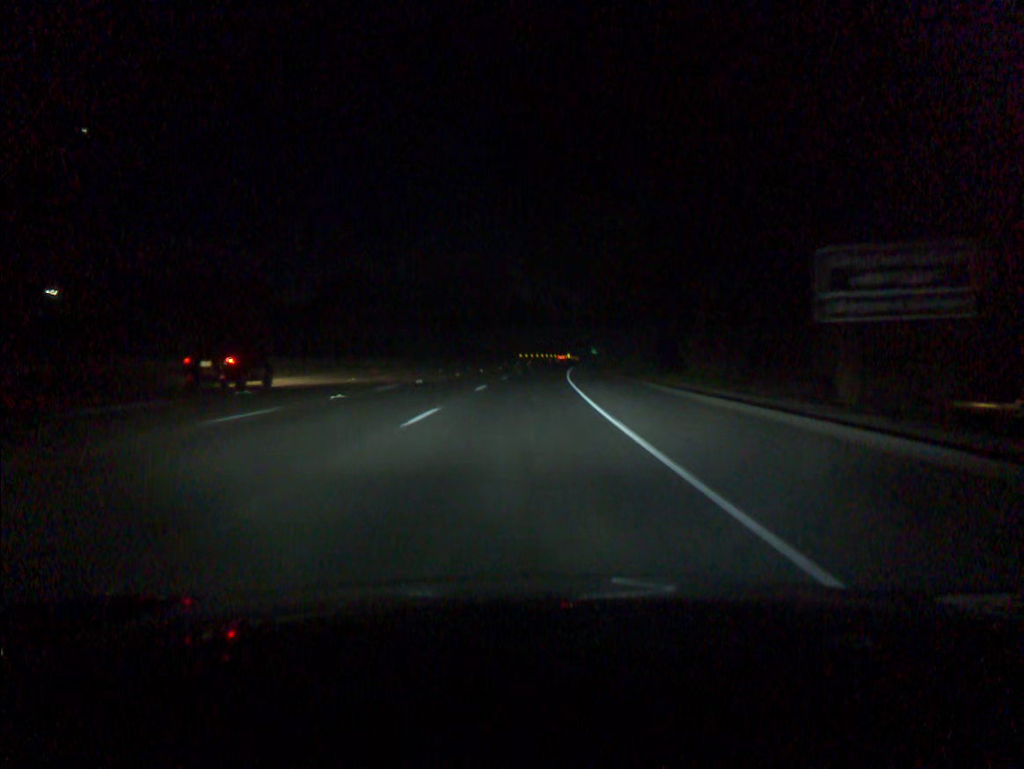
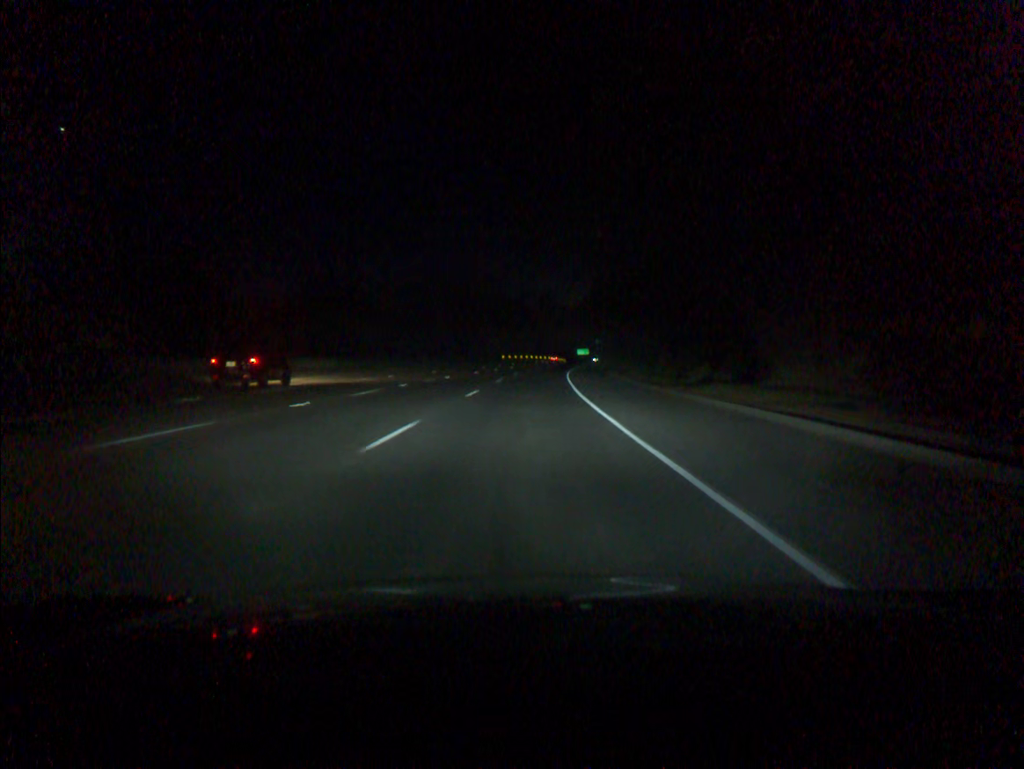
(+0.2, +18.3) m; +1°
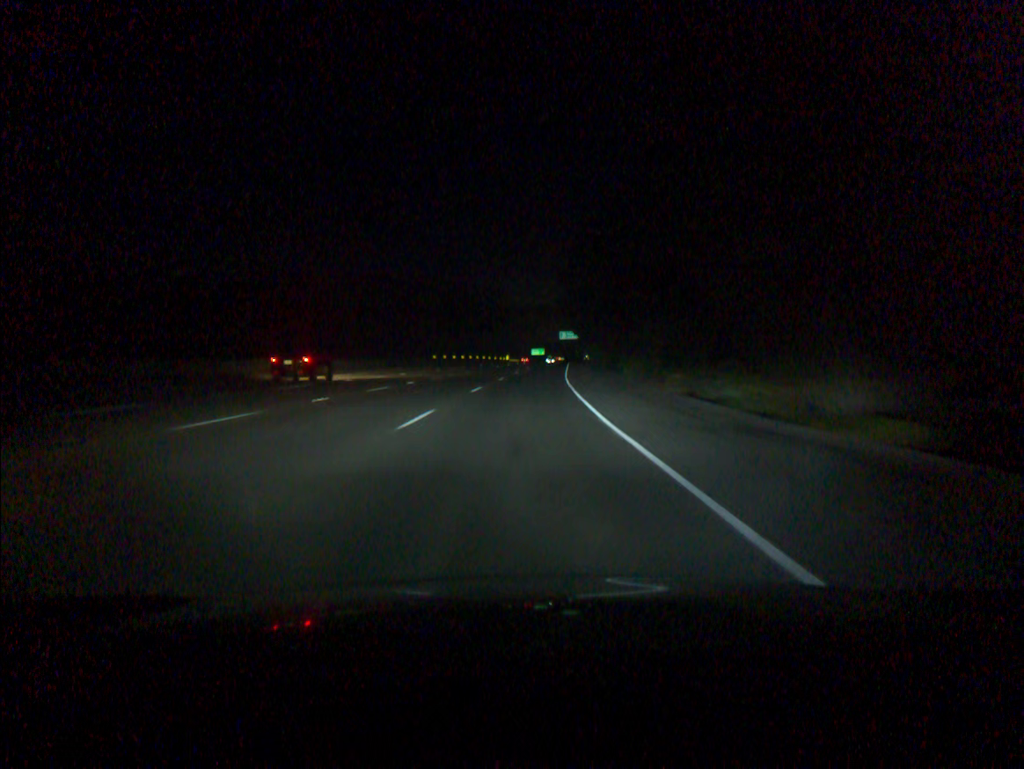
(+1.7, +54.9) m; +4°
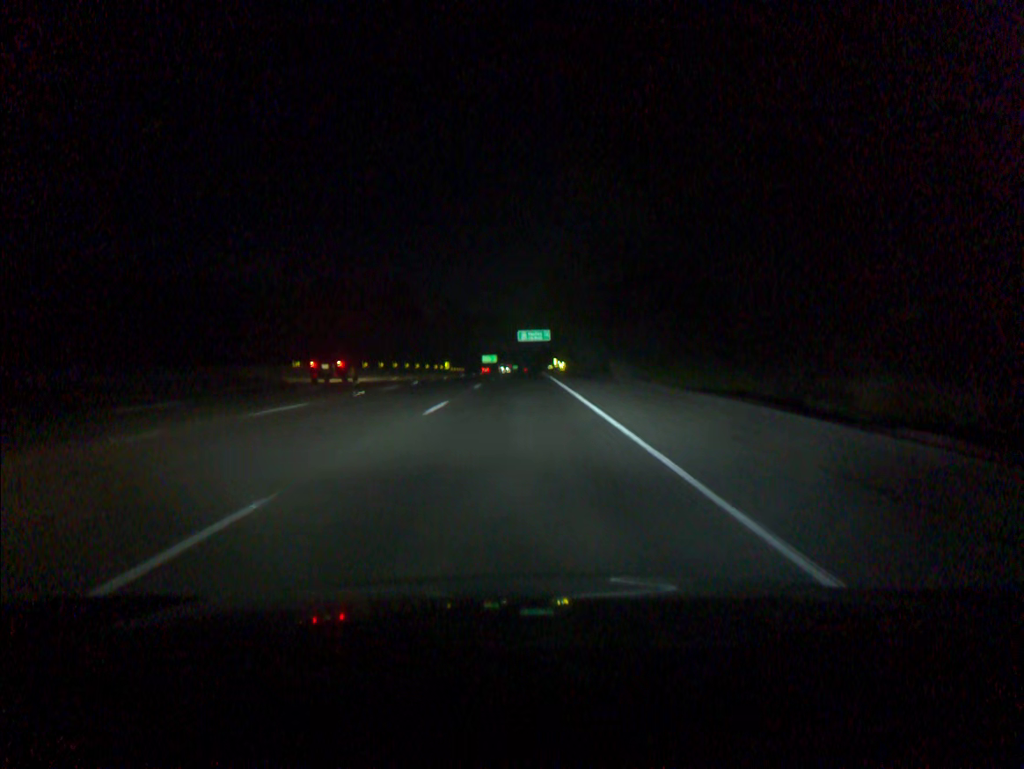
(+1.7, +54.9) m; +4°
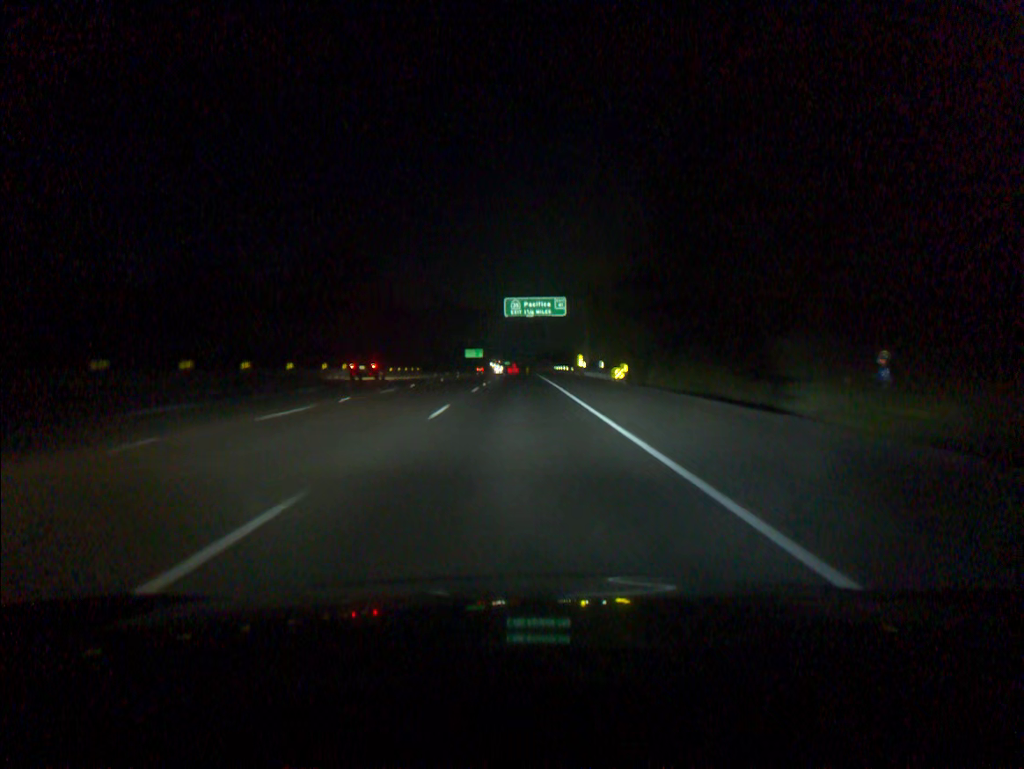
(+0.7, +73.2) m; +1°
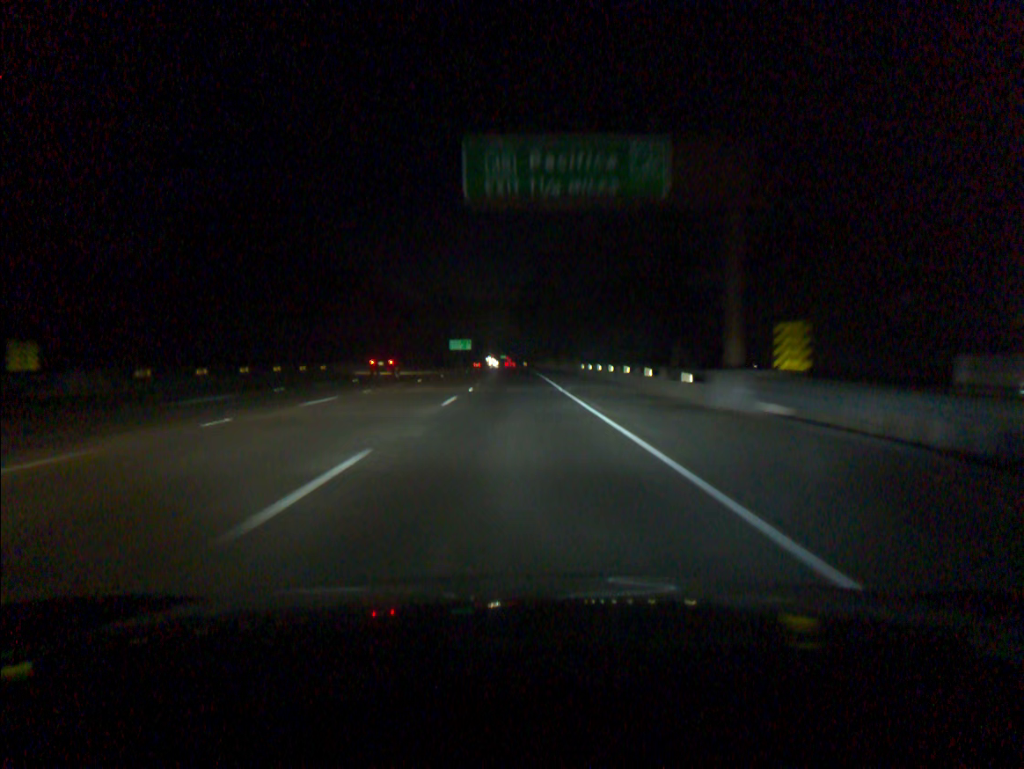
(0.0, +55.1) m; 0°
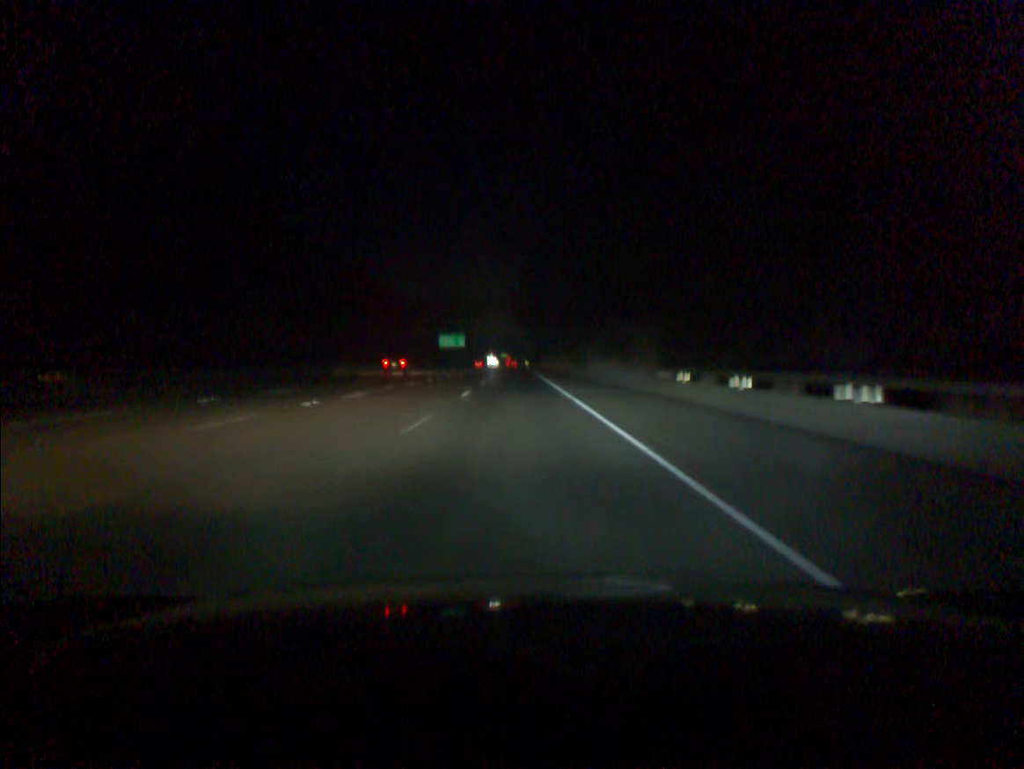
(0.0, +36.8) m; 0°
